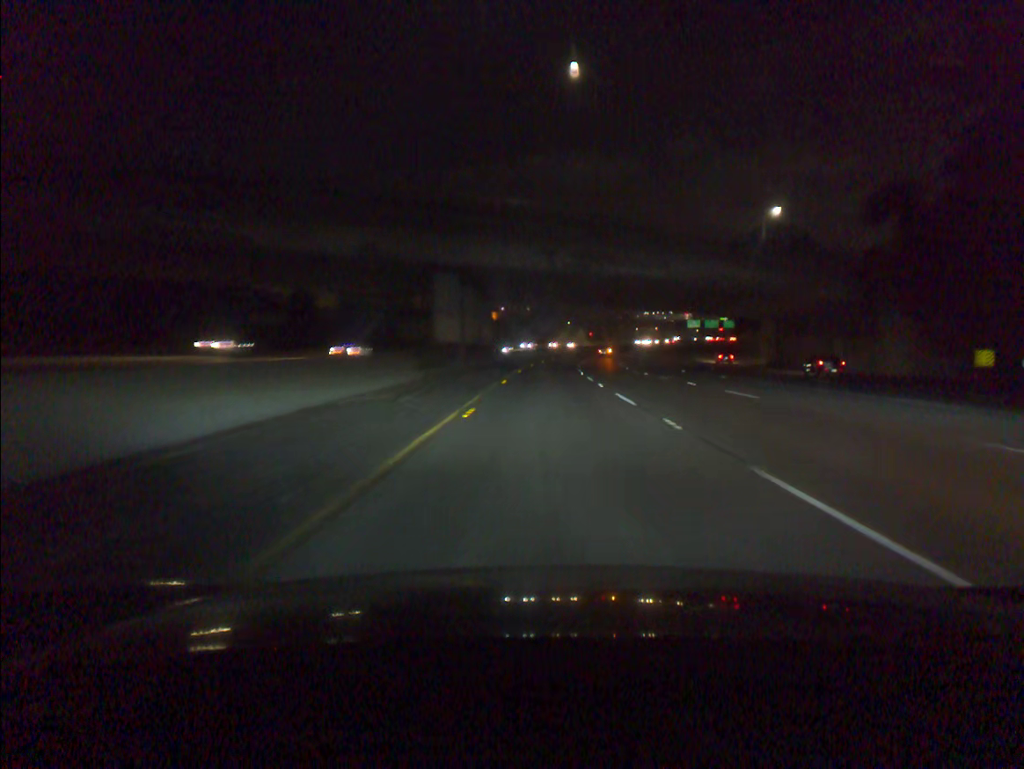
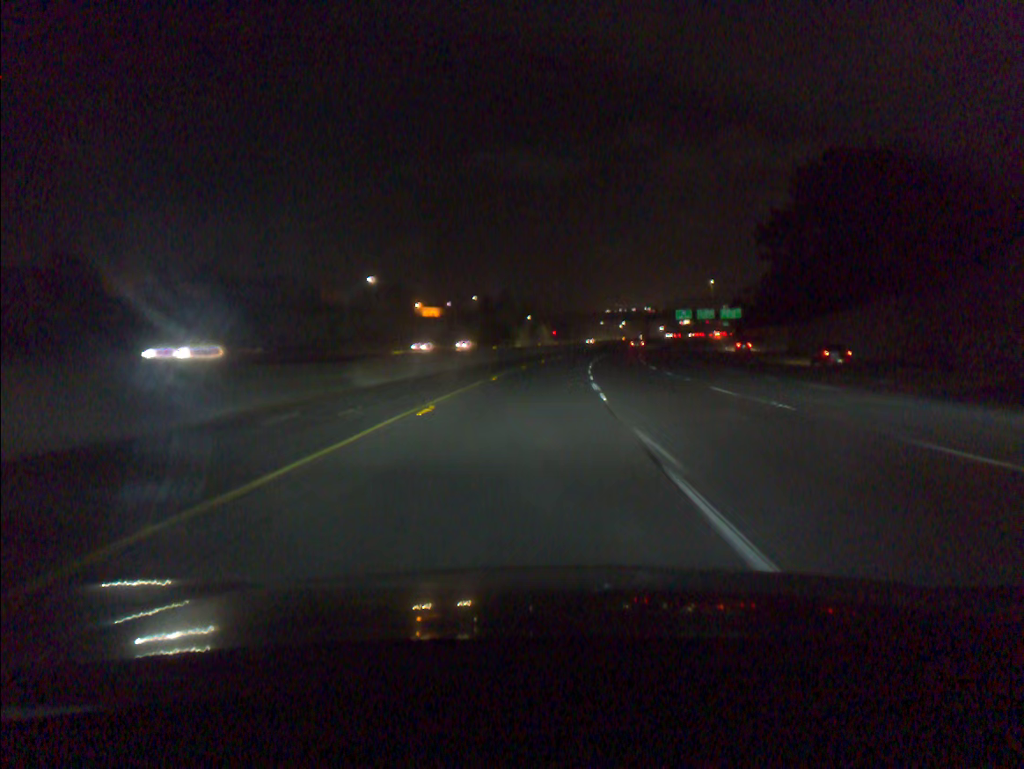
(+1.3, +58.3) m; +3°
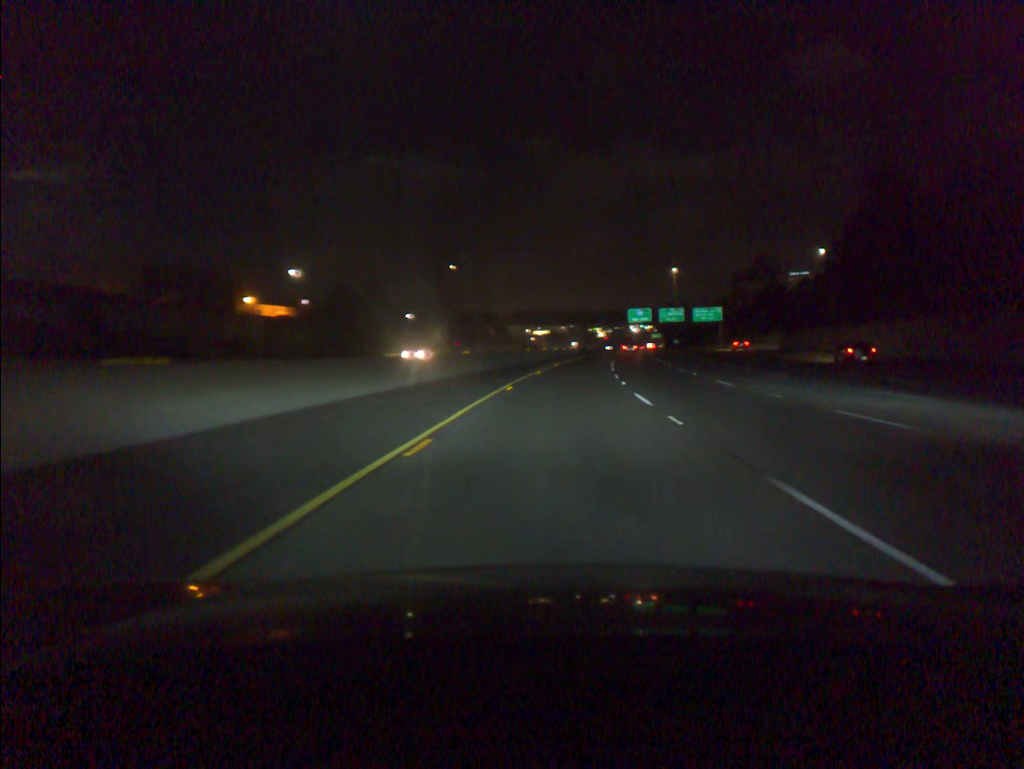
(+3.6, +77.8) m; +7°
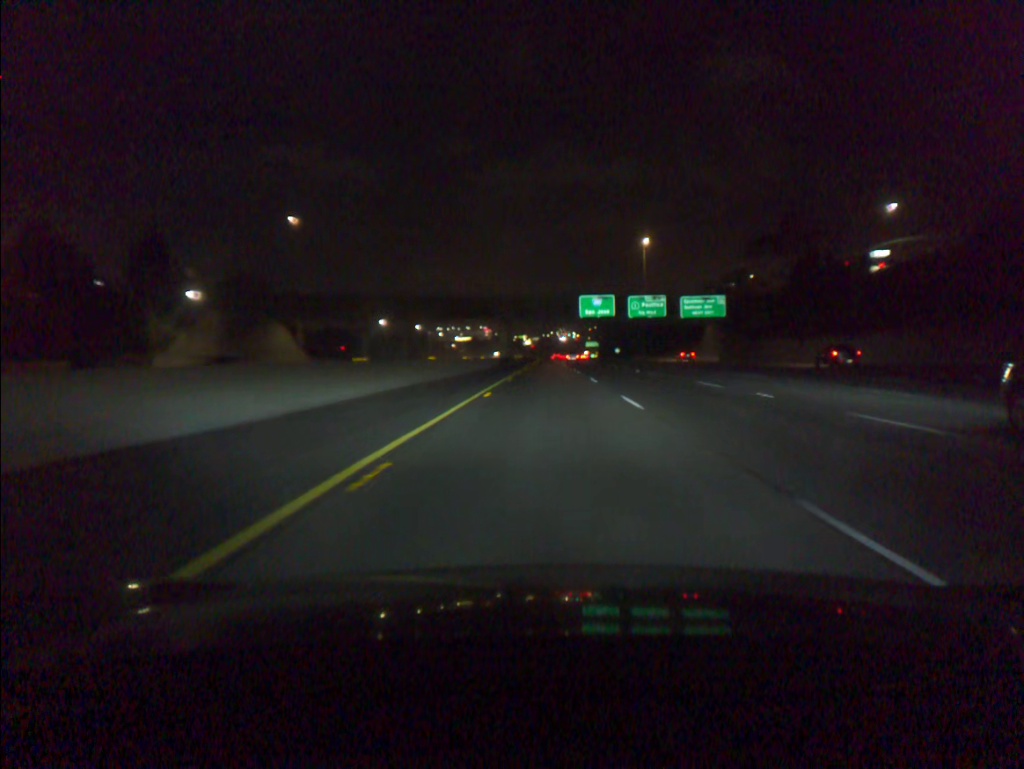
(+3.4, +60.1) m; +6°
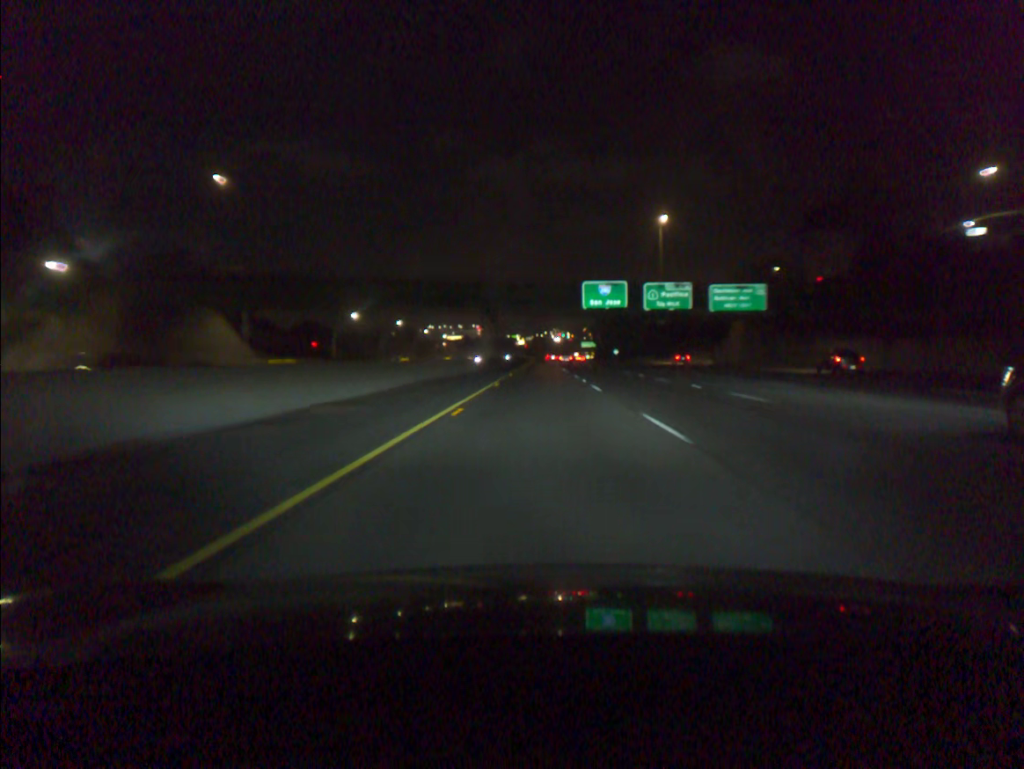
(+0.1, +20.4) m; 0°
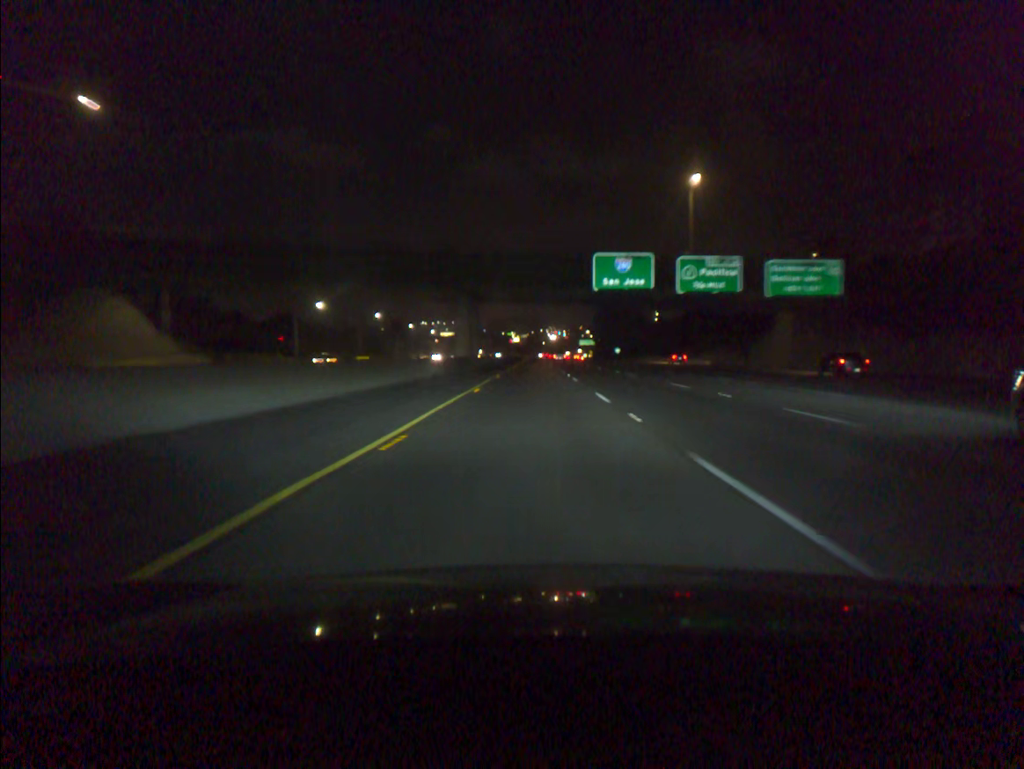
(+0.1, +20.7) m; 0°
